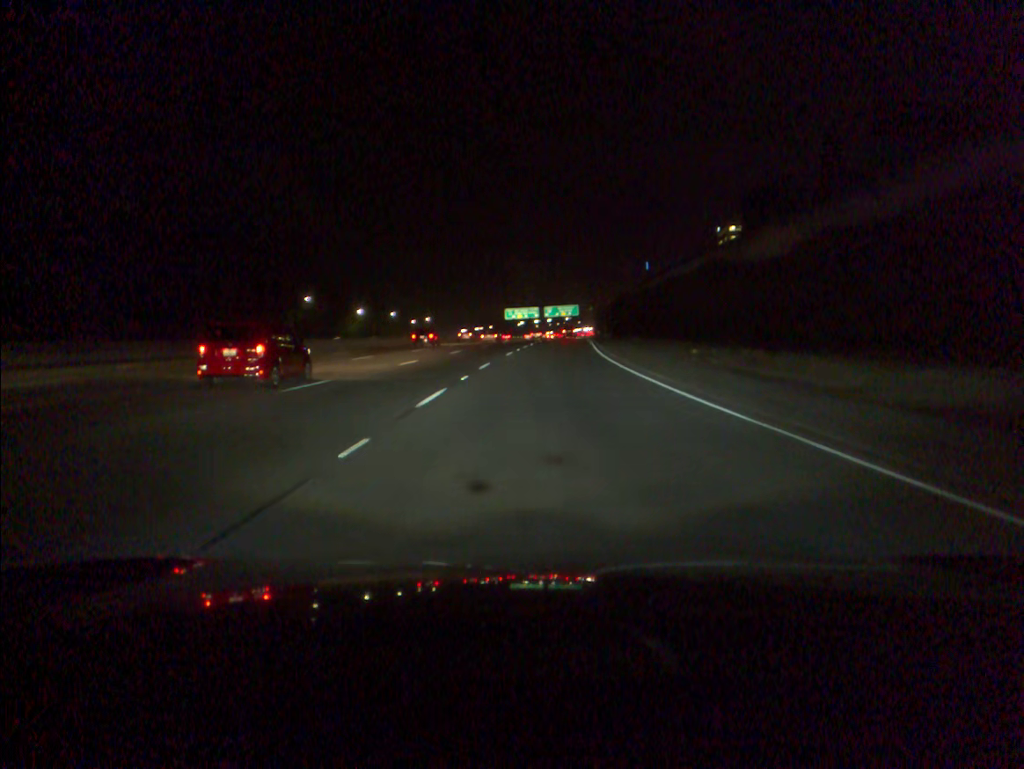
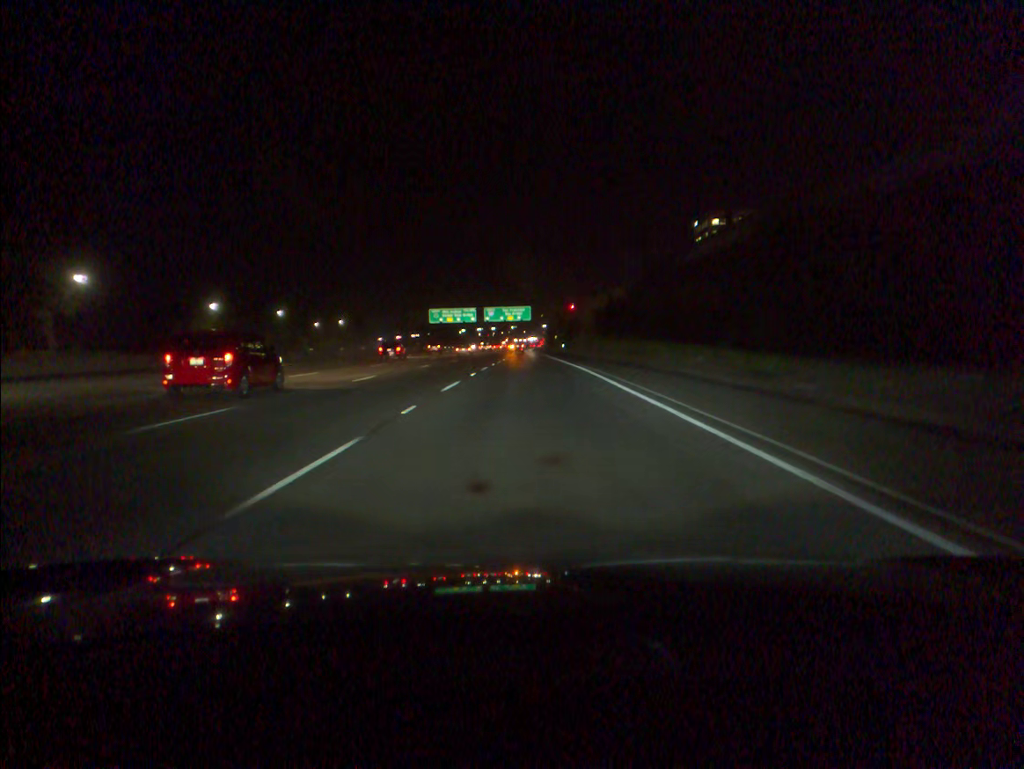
(+2.7, +64.6) m; +4°
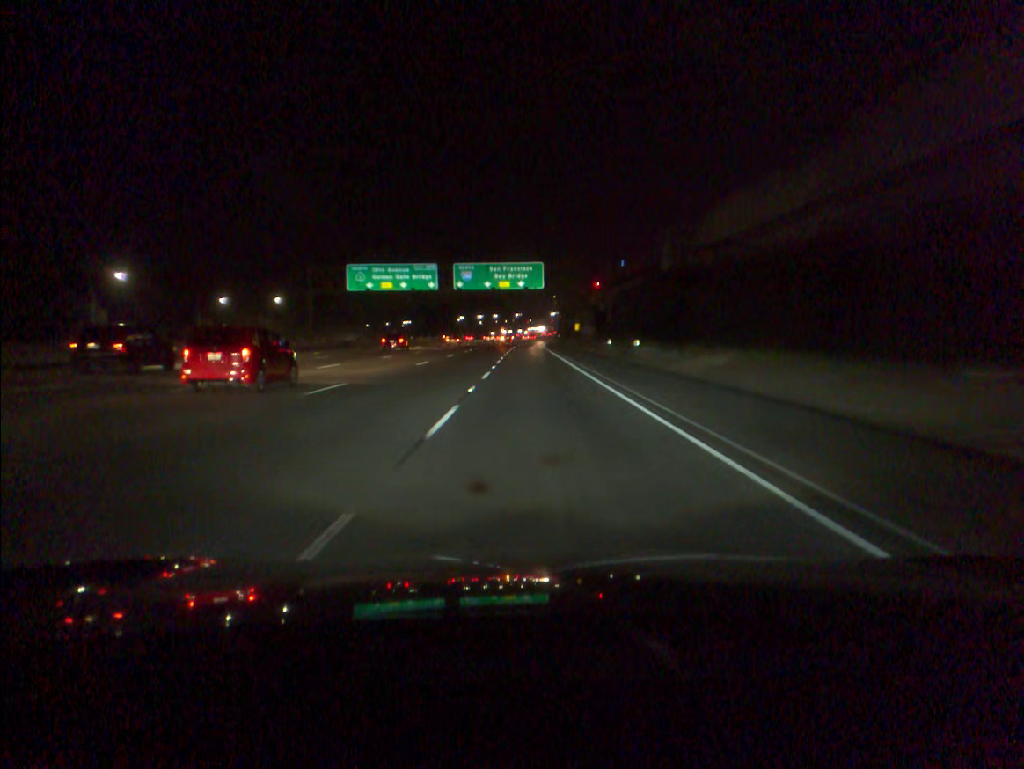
(-0.1, +80.8) m; 0°
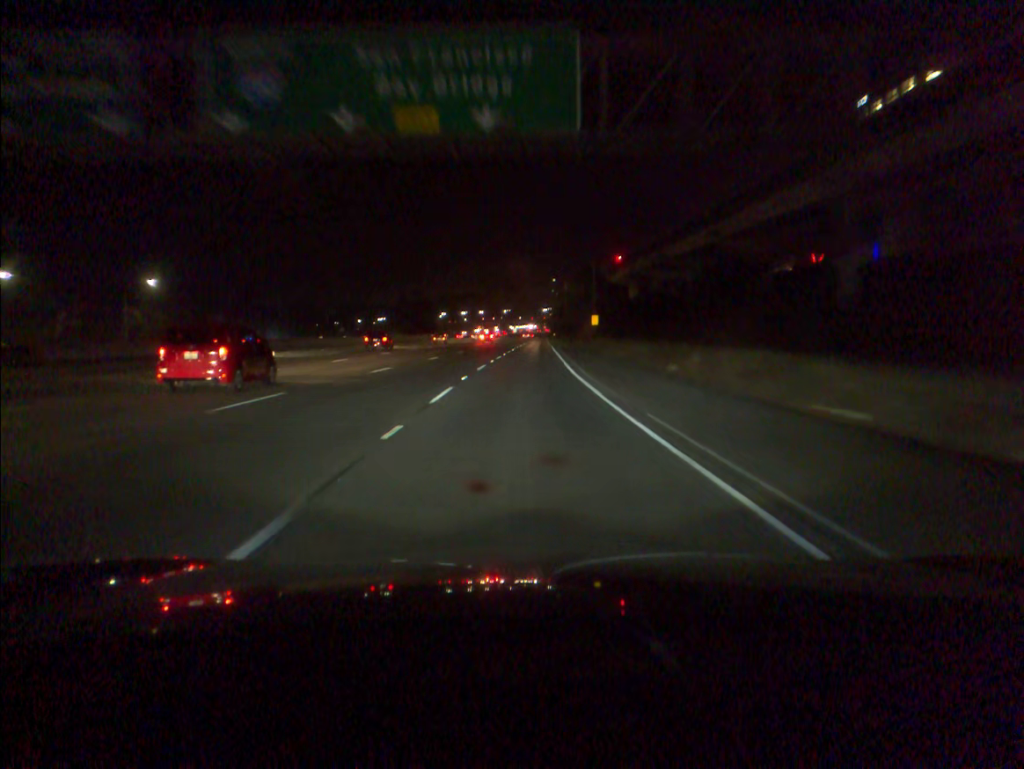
(+0.4, +65.8) m; +1°
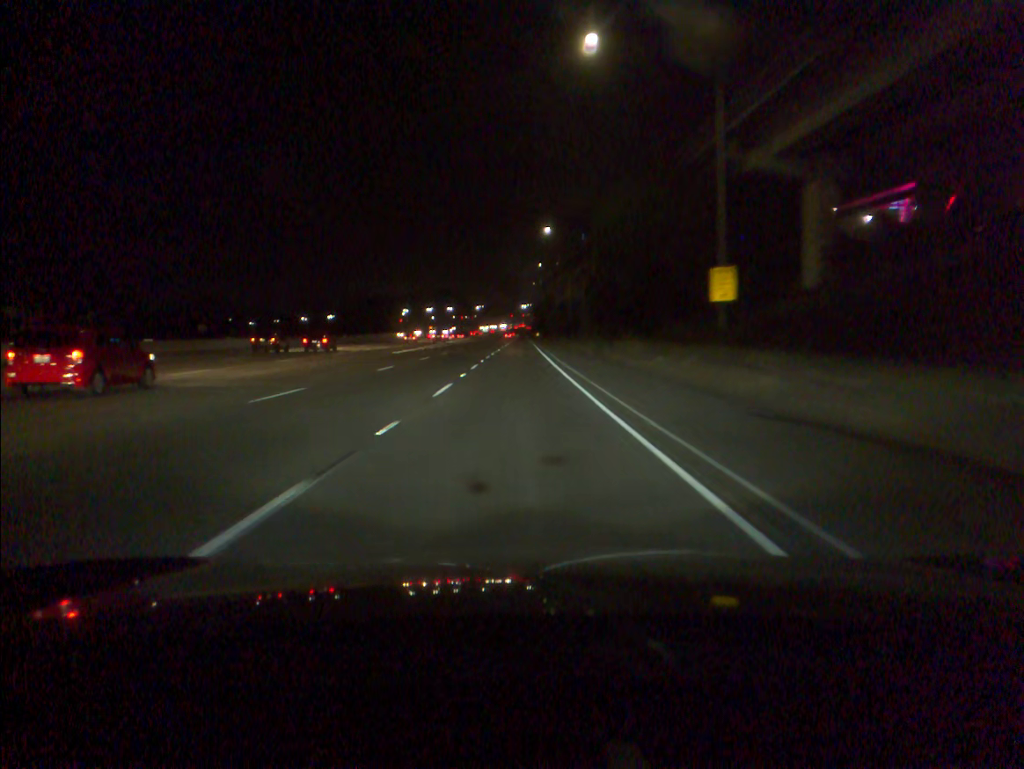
(+1.2, +82.7) m; +2°
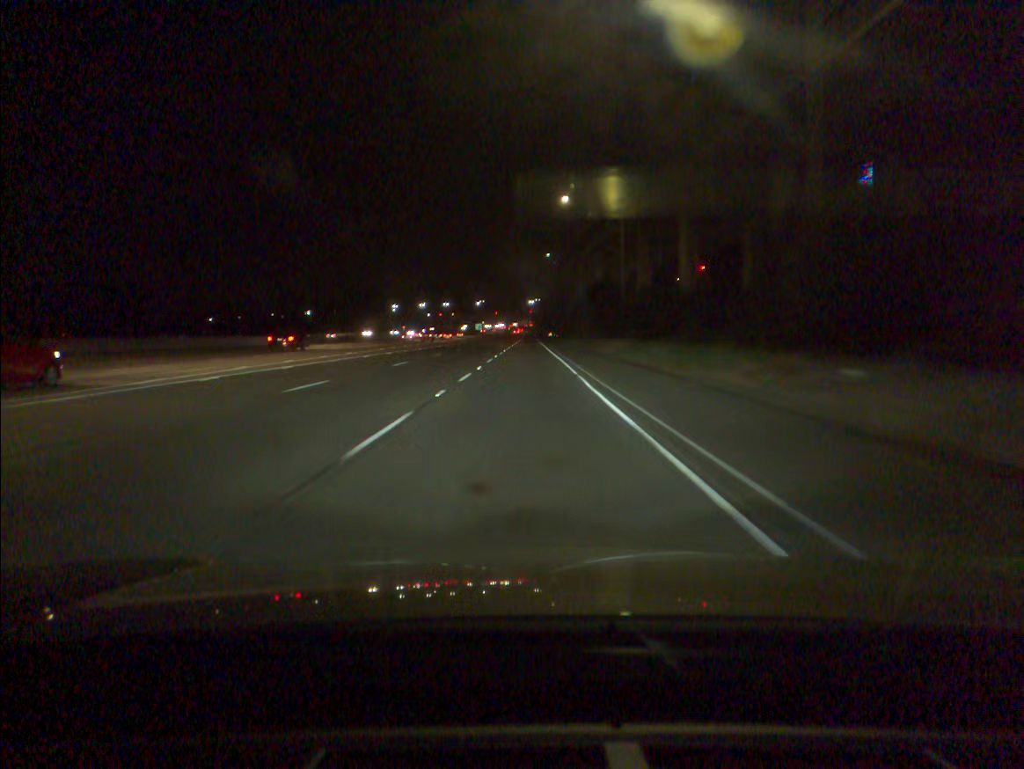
(-0.2, +66.3) m; 0°
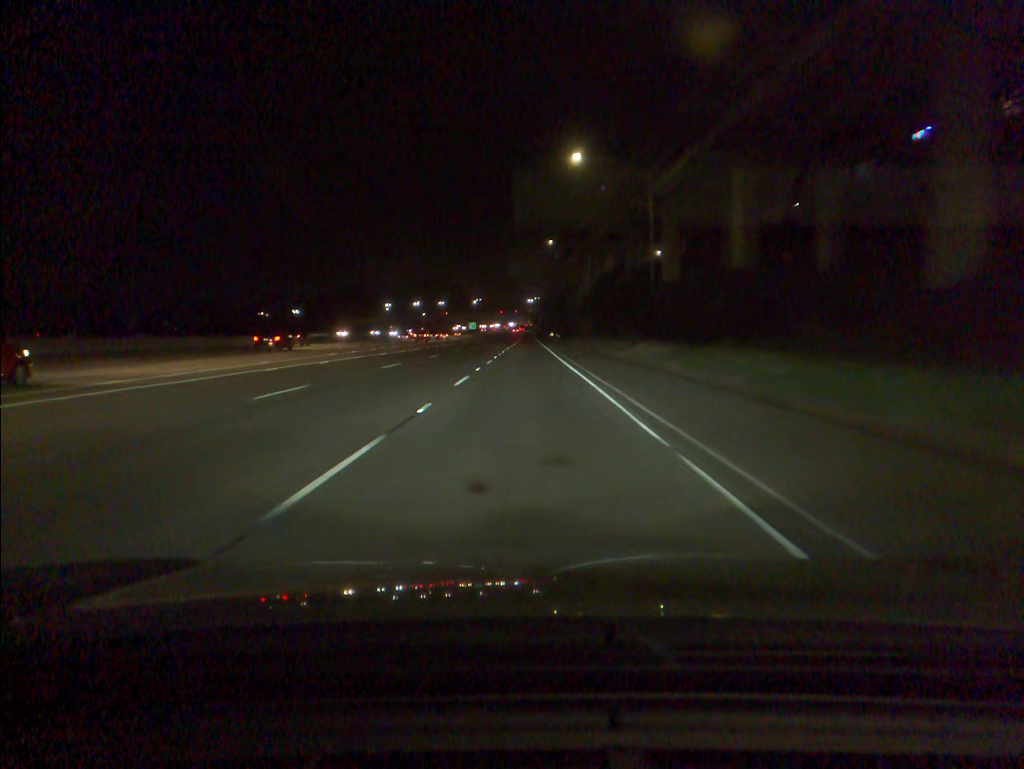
(0.0, +16.6) m; 0°
